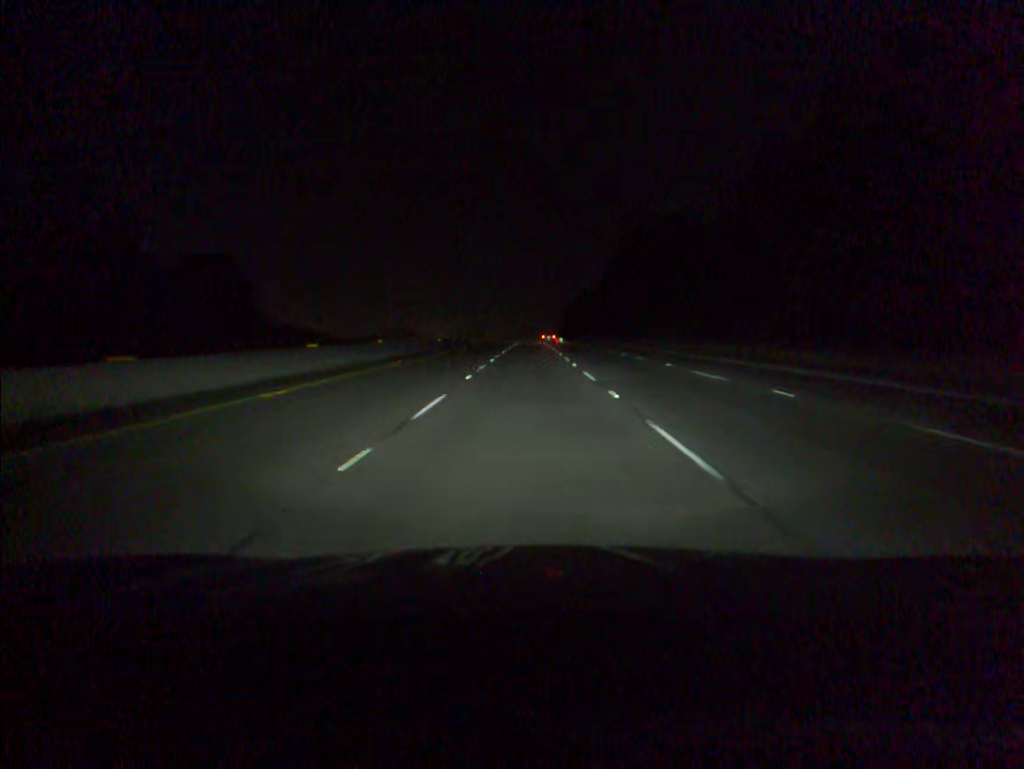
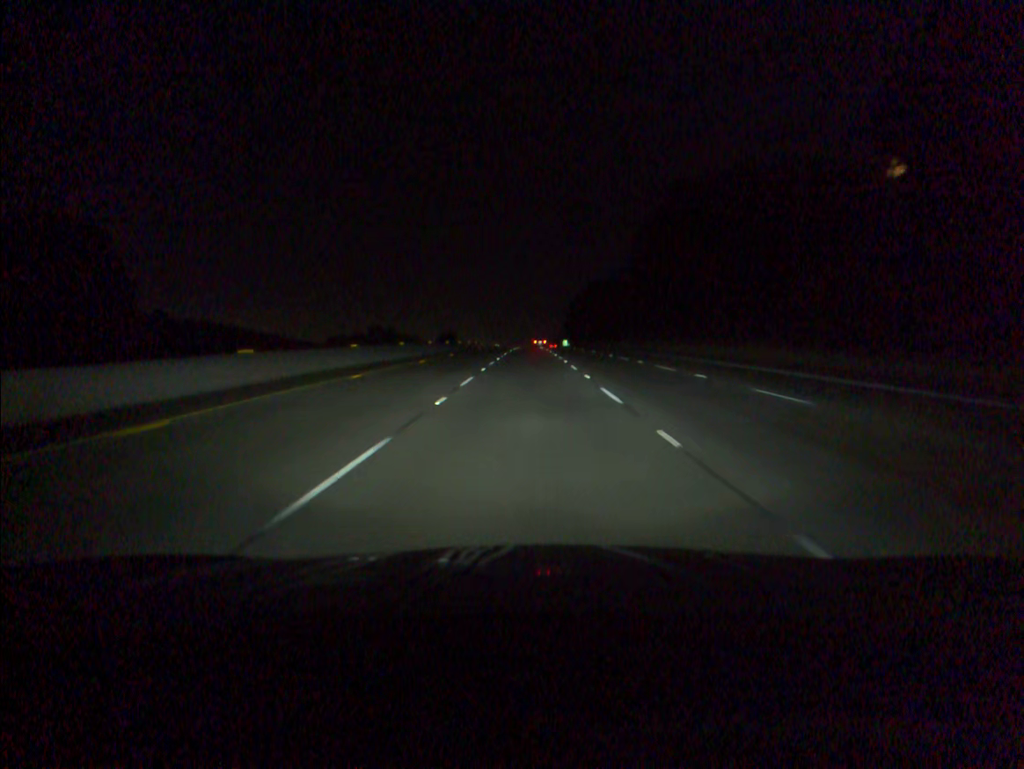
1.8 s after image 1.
(+0.1, +50.5) m; 0°
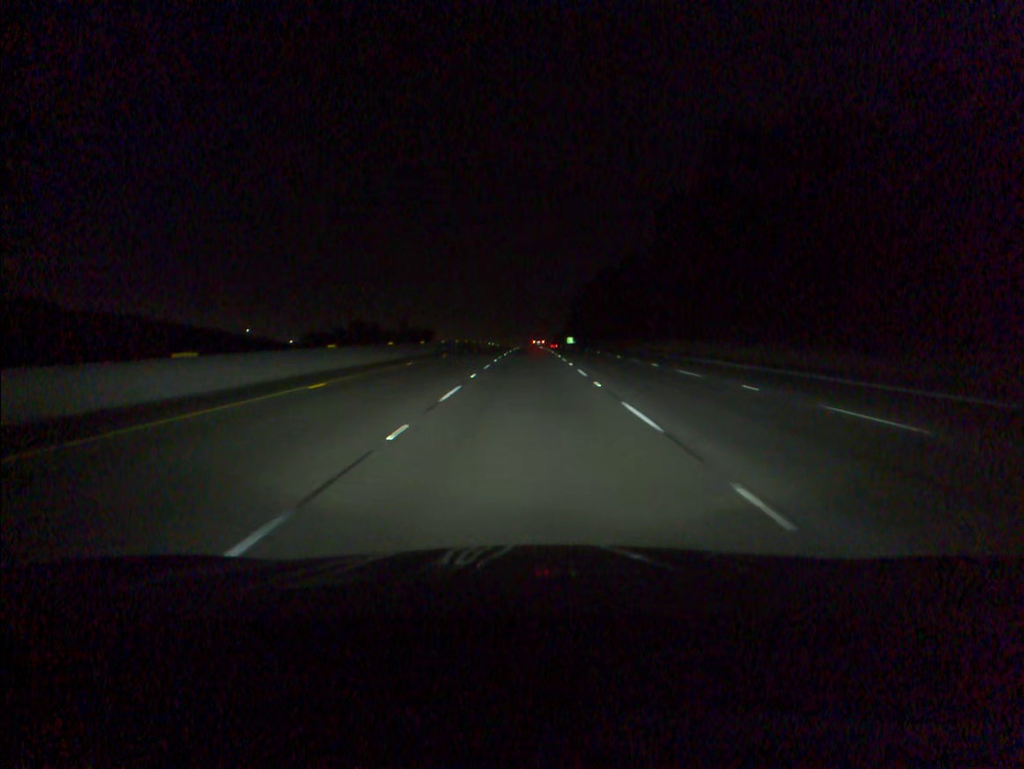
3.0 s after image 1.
(0.0, +33.7) m; 0°
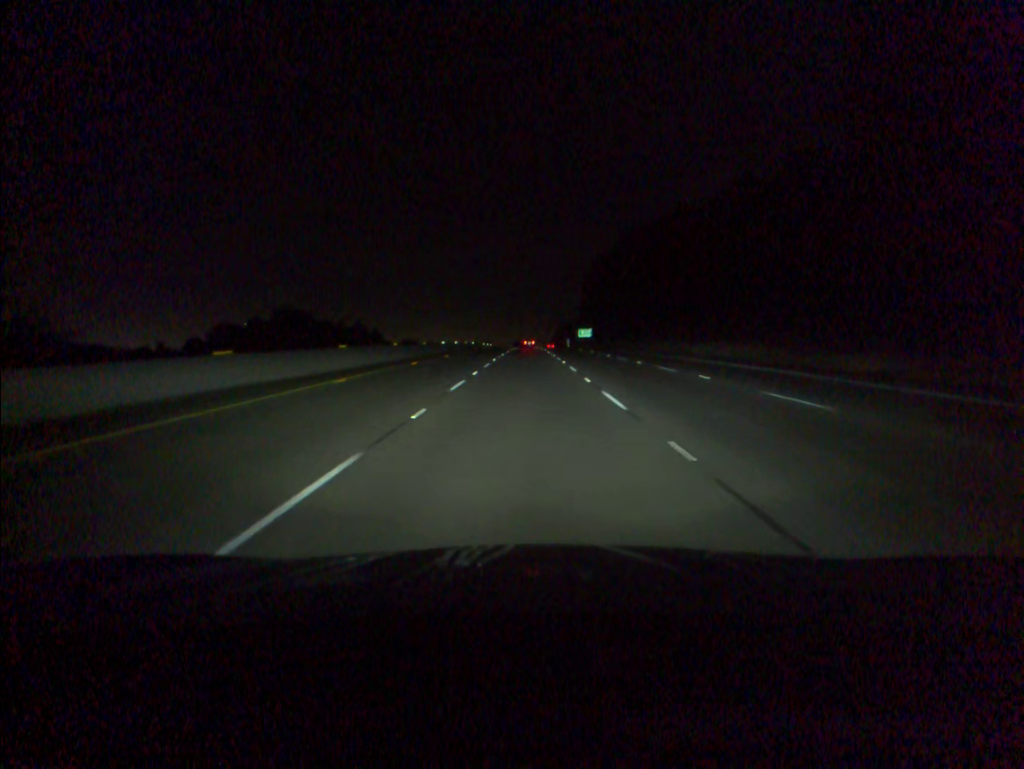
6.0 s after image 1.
(+0.2, +84.6) m; 0°
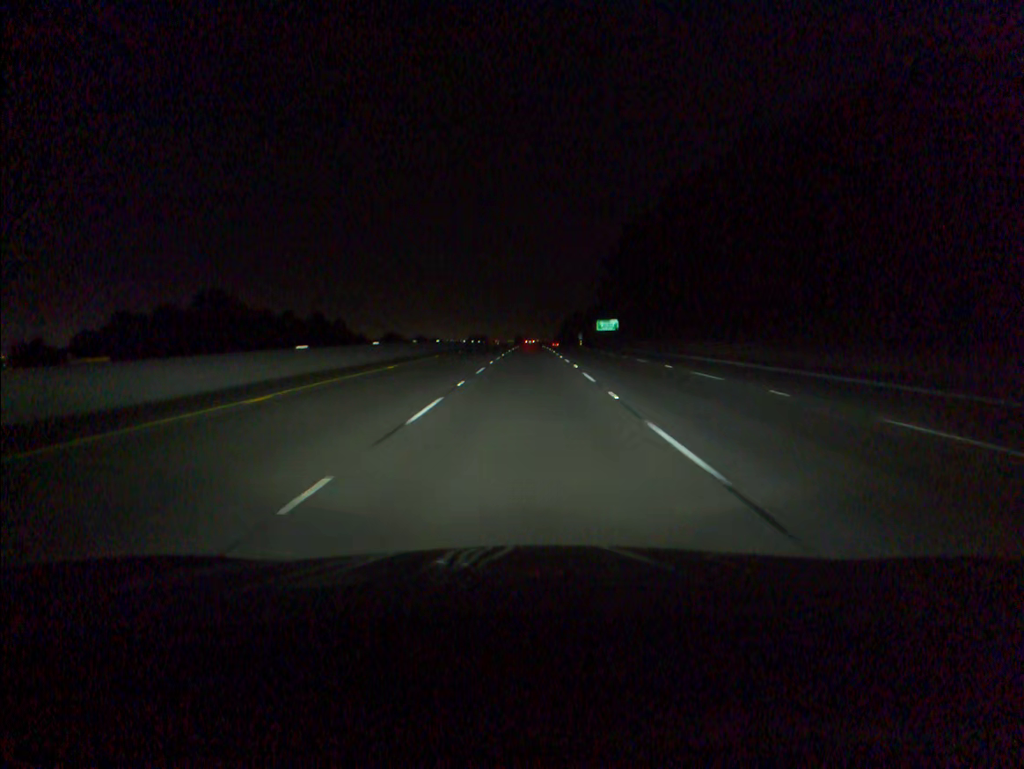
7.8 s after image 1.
(-0.1, +50.8) m; 0°
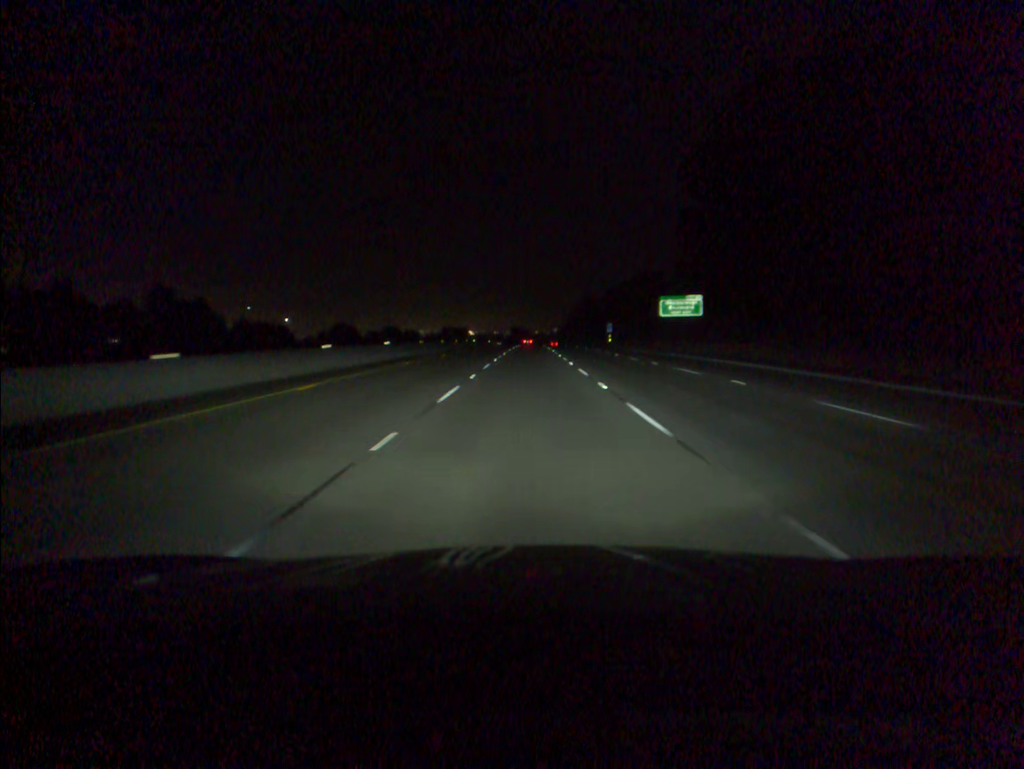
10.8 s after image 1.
(+0.1, +84.7) m; 0°
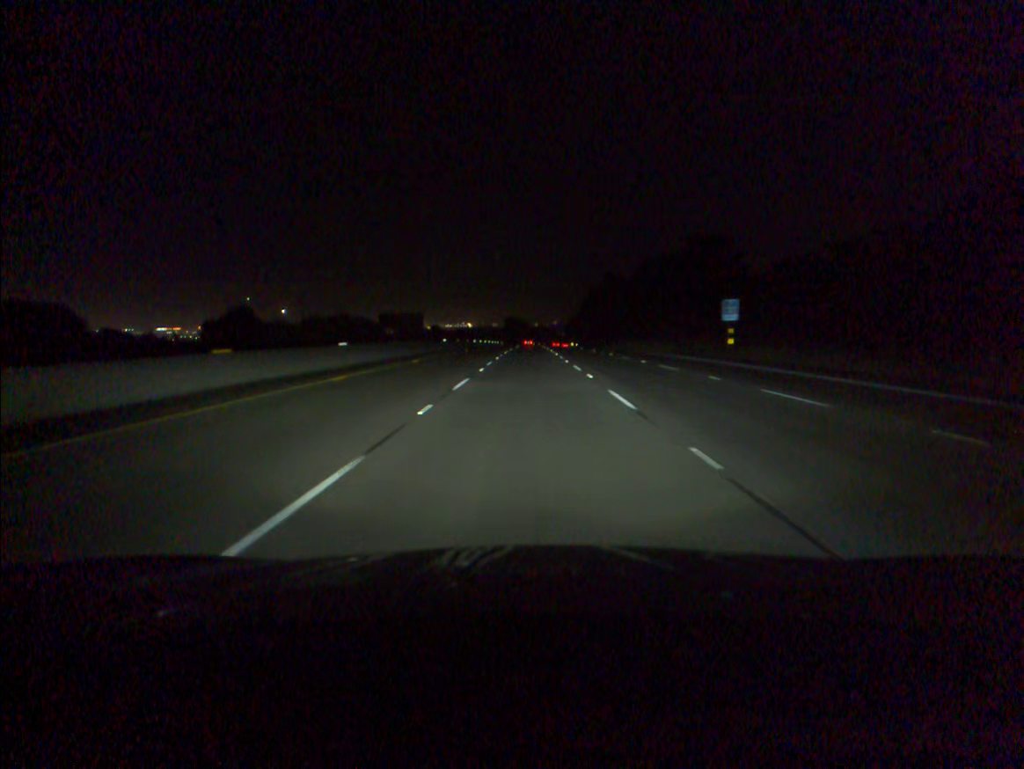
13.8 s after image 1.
(0.0, +84.4) m; 0°
